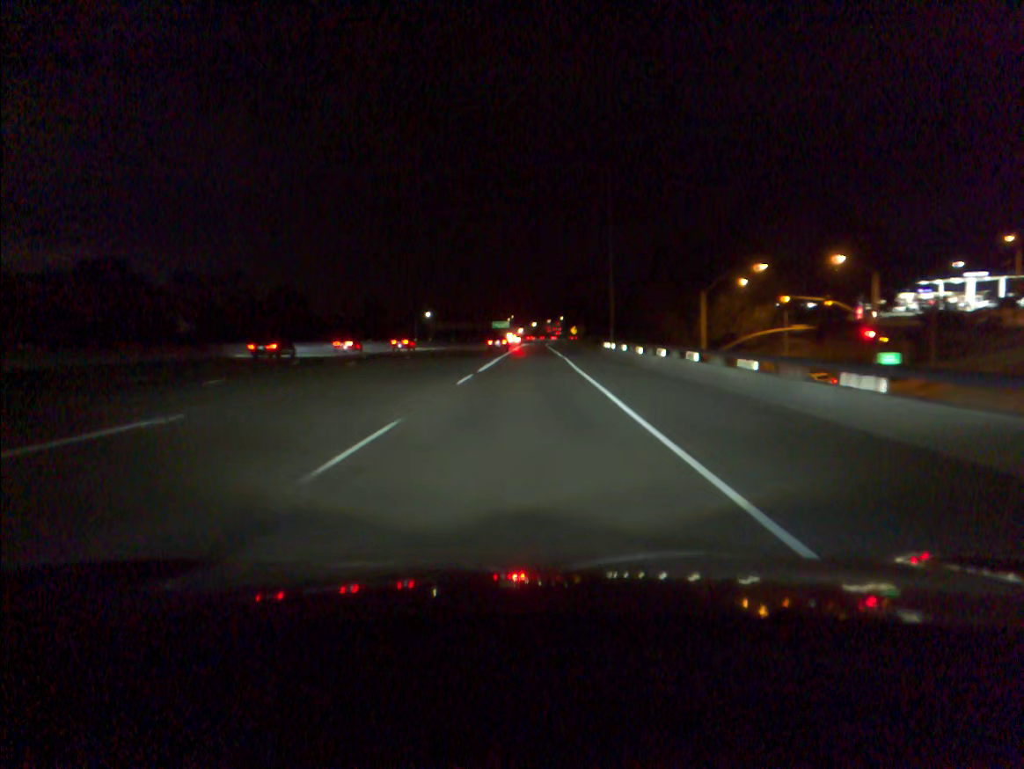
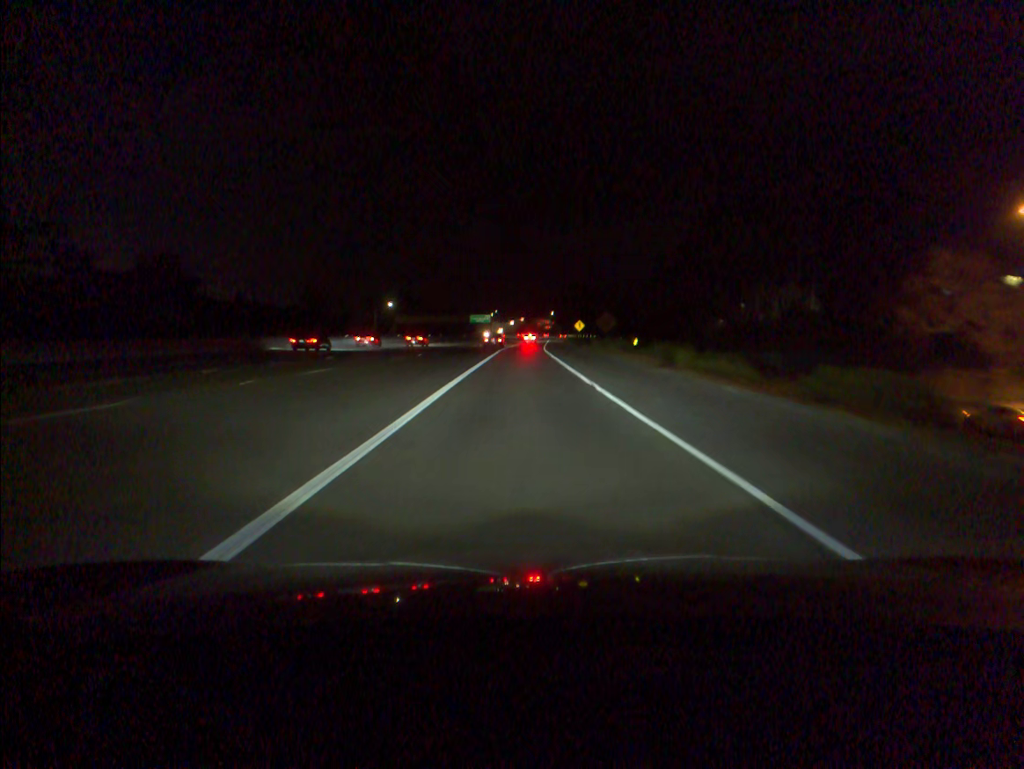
(+0.4, +57.0) m; +1°
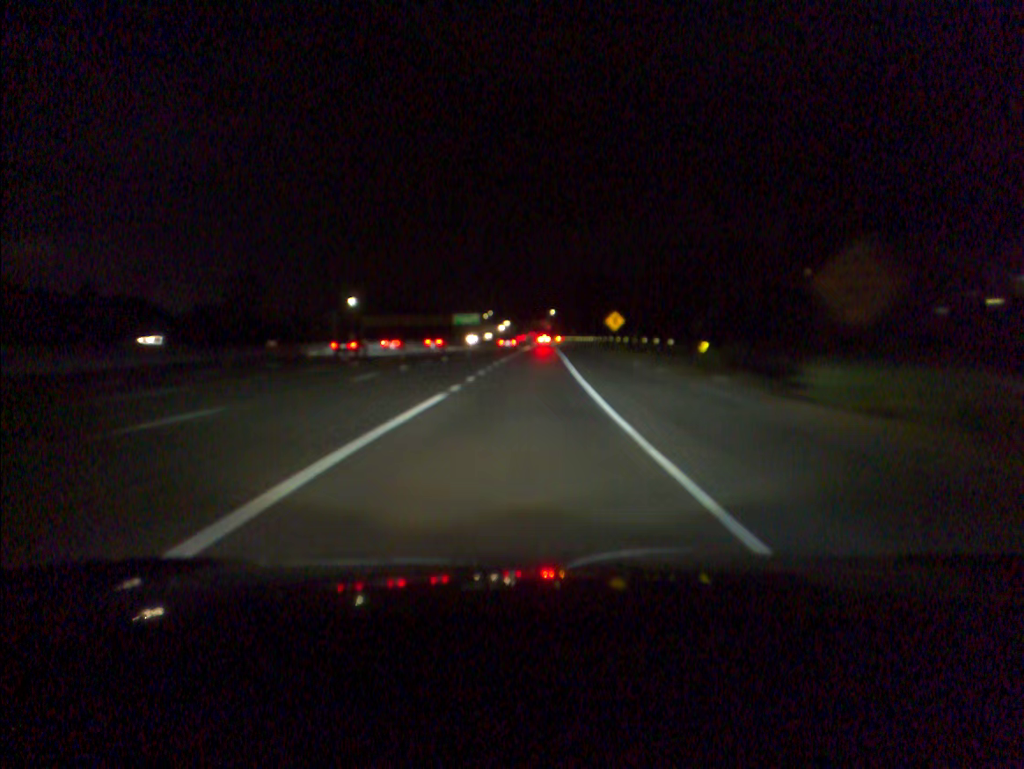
(+0.4, +57.3) m; 0°
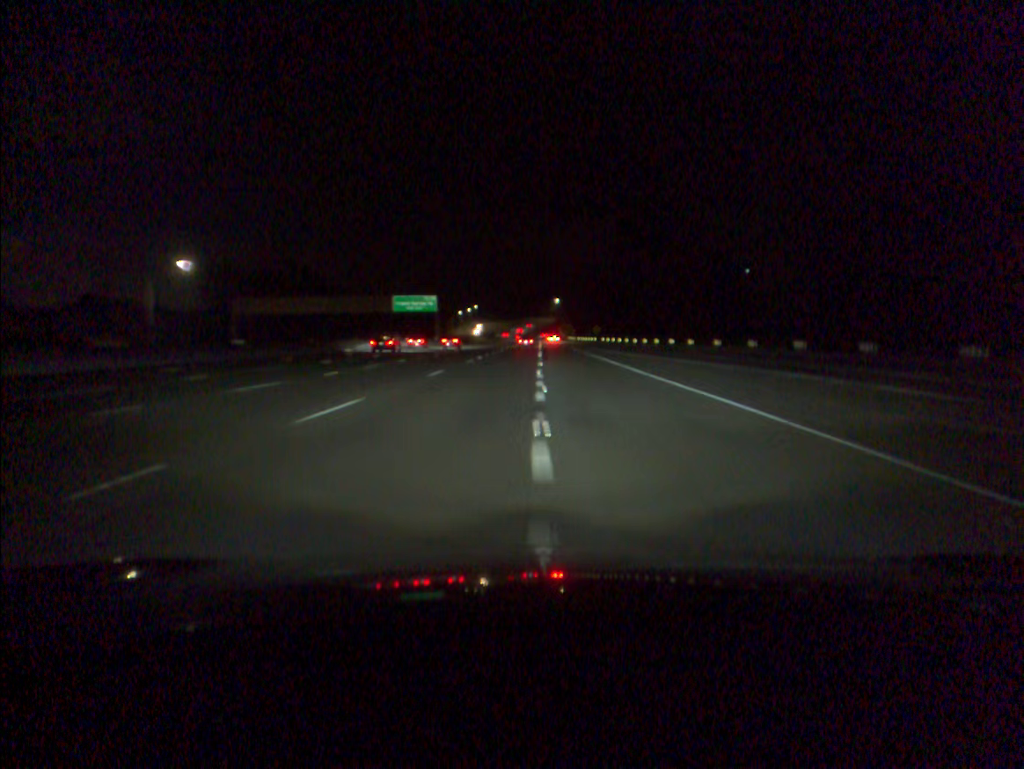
(+0.4, +98.5) m; 0°
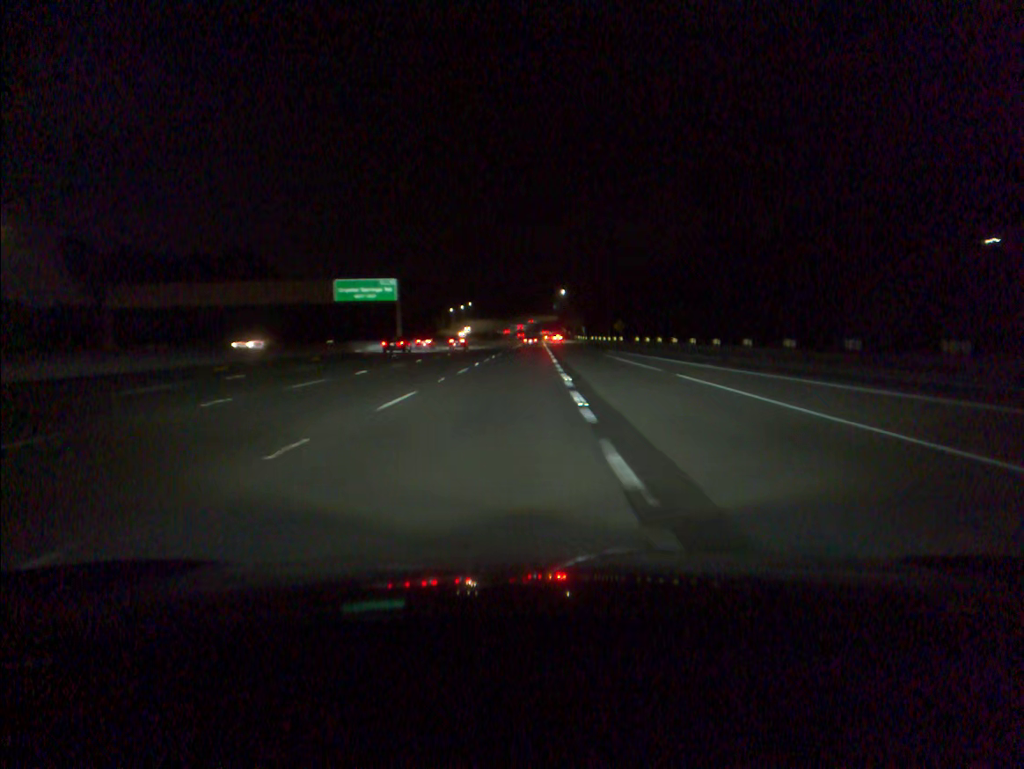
(+0.1, +40.6) m; 0°
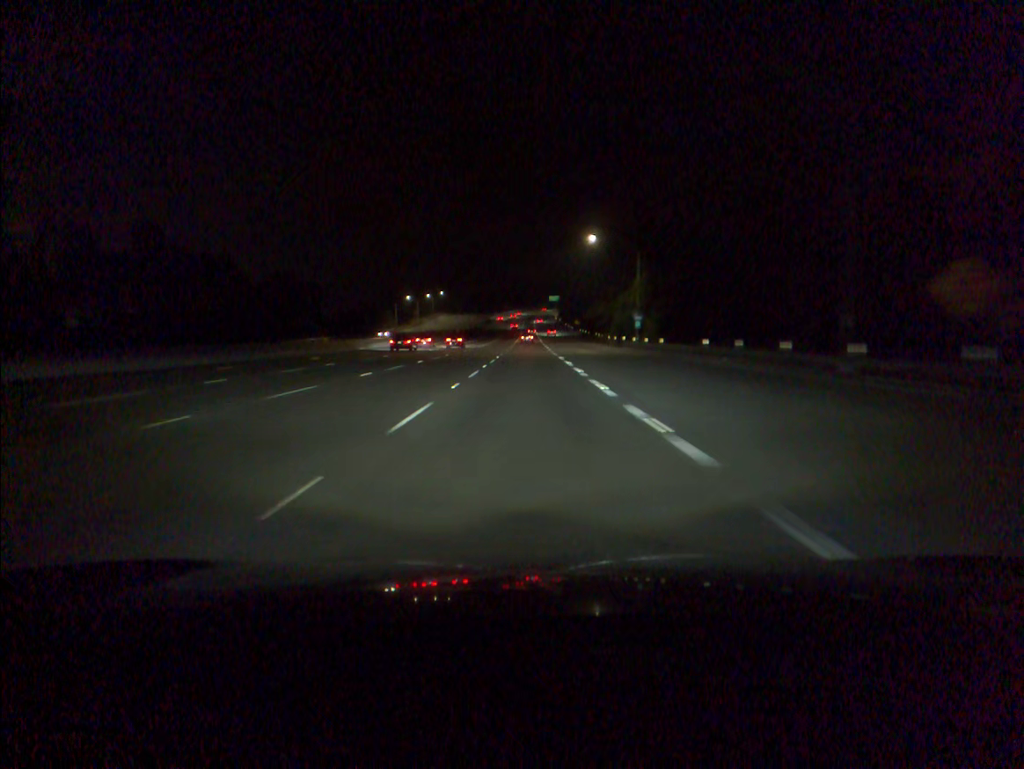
(+1.0, +103.4) m; +1°
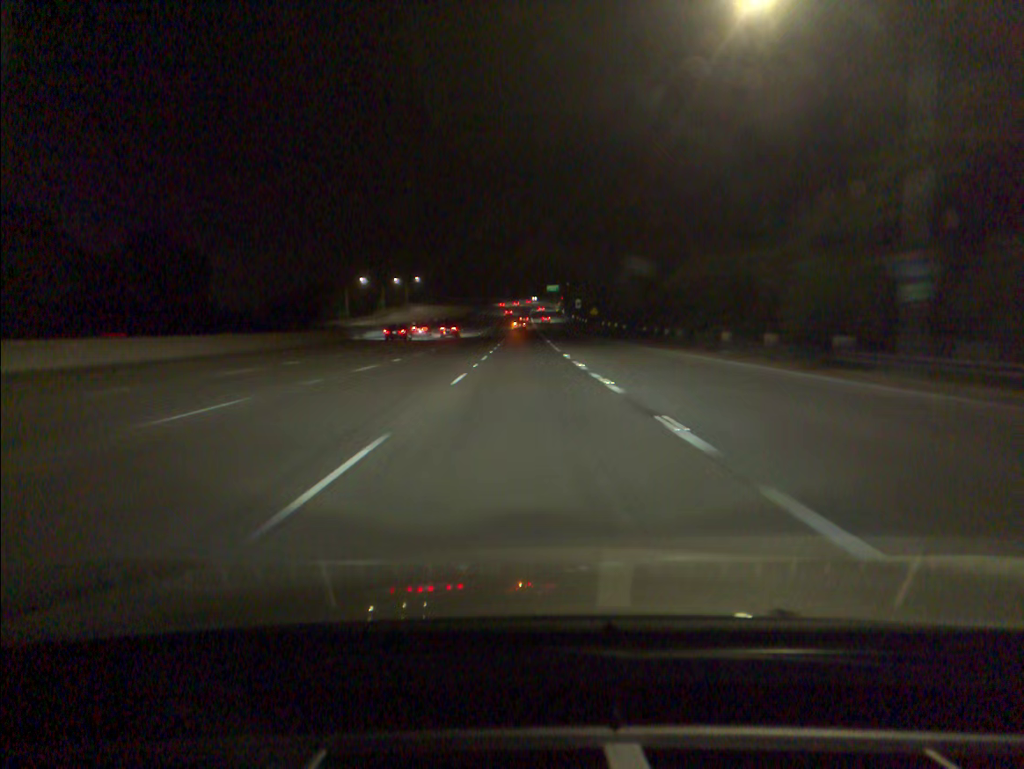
(+0.3, +62.8) m; 0°
